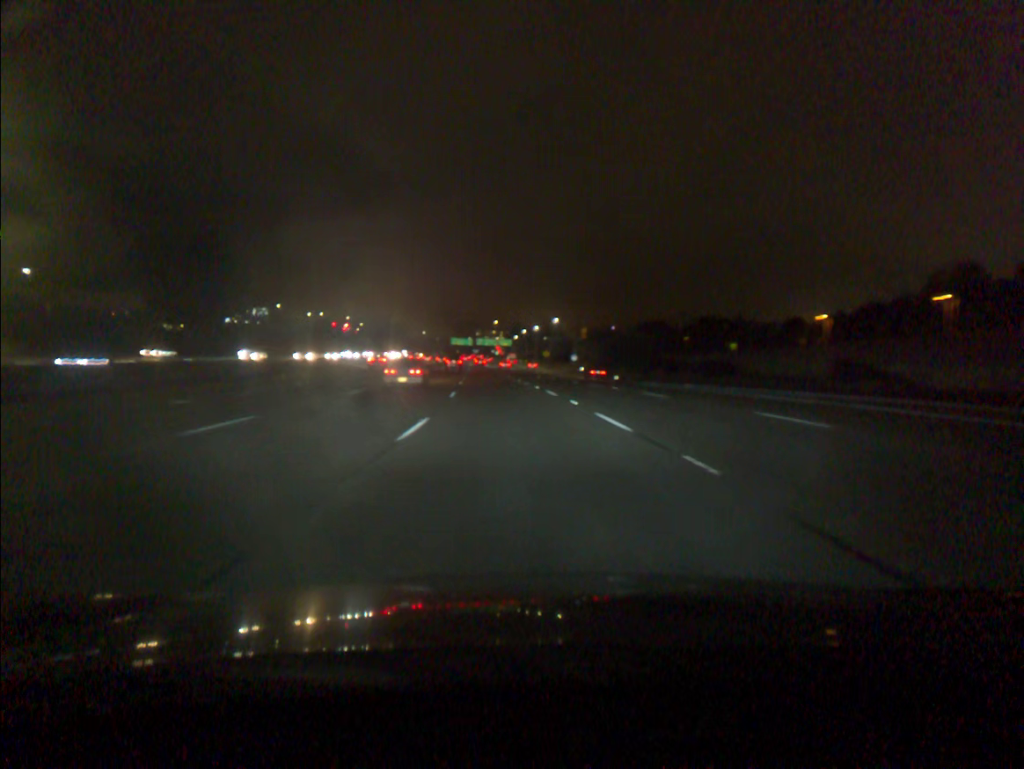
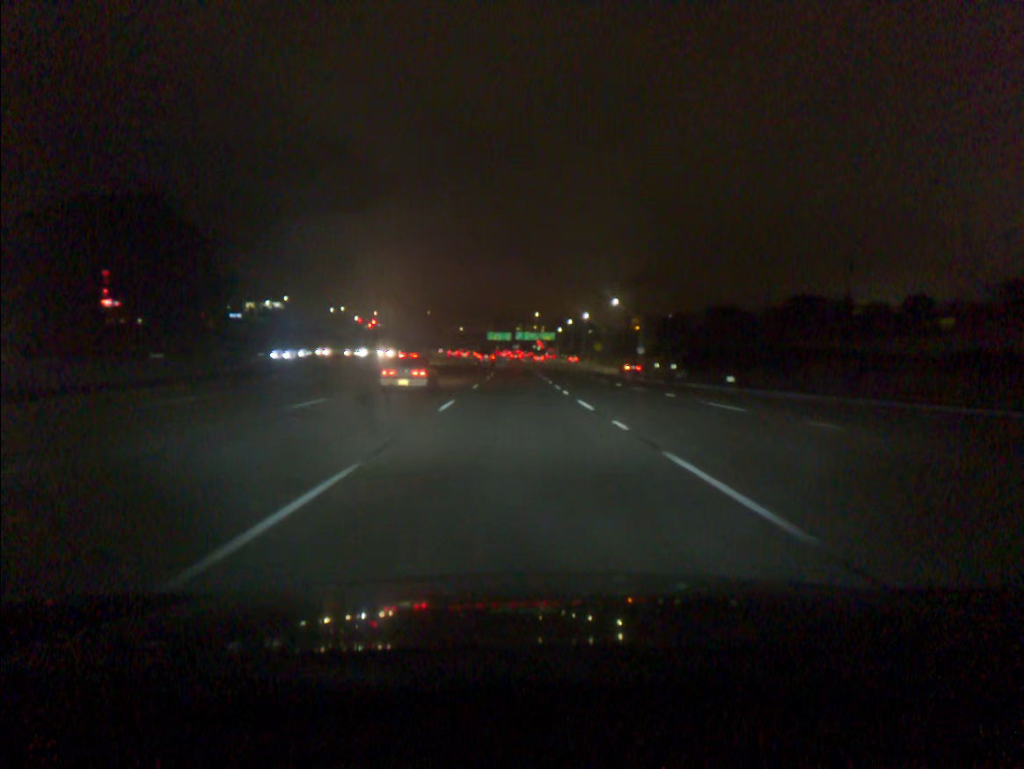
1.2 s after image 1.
(-1.0, +36.6) m; -3°
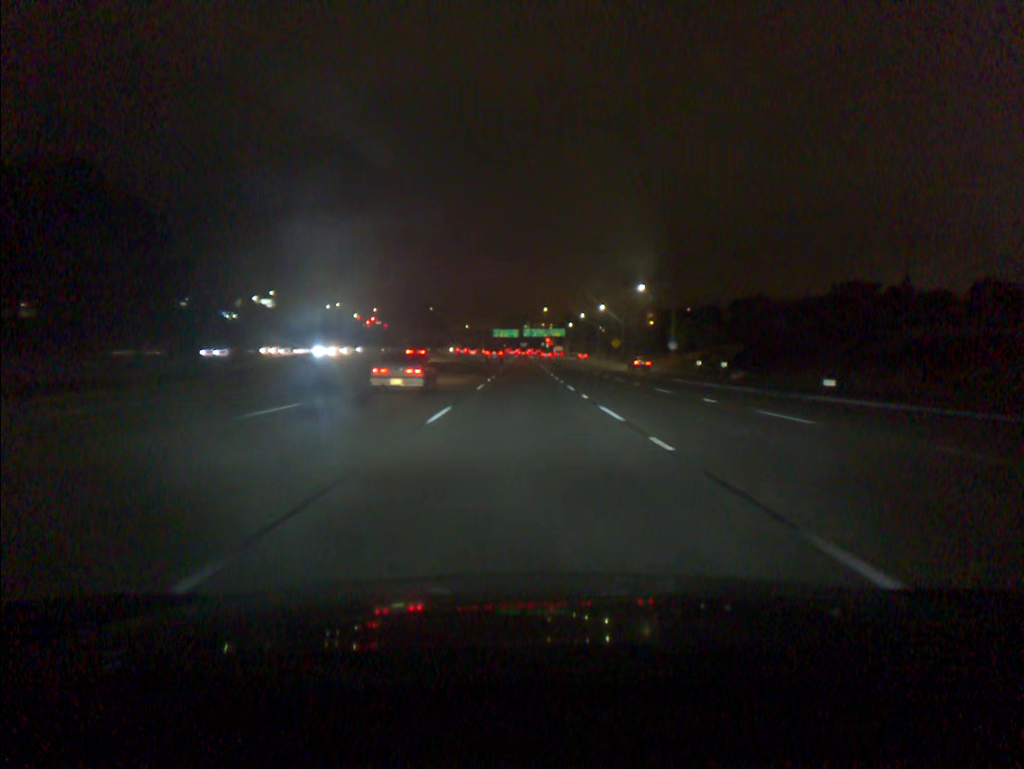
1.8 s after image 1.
(-0.1, +18.4) m; -1°
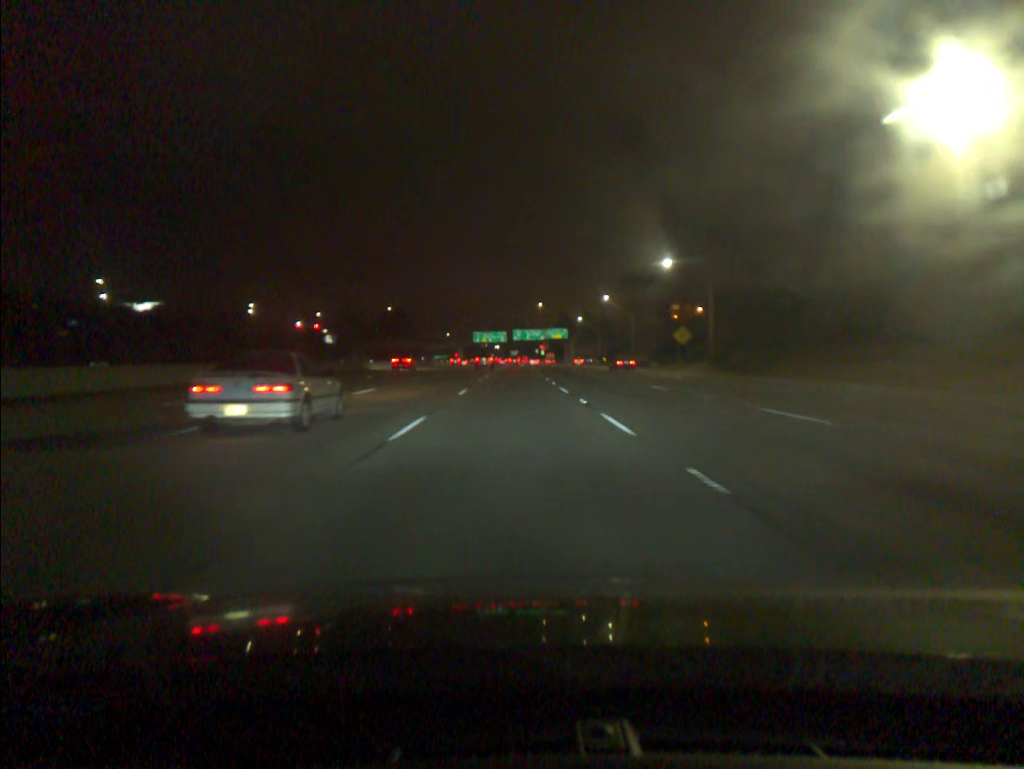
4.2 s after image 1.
(+0.5, +73.7) m; +1°
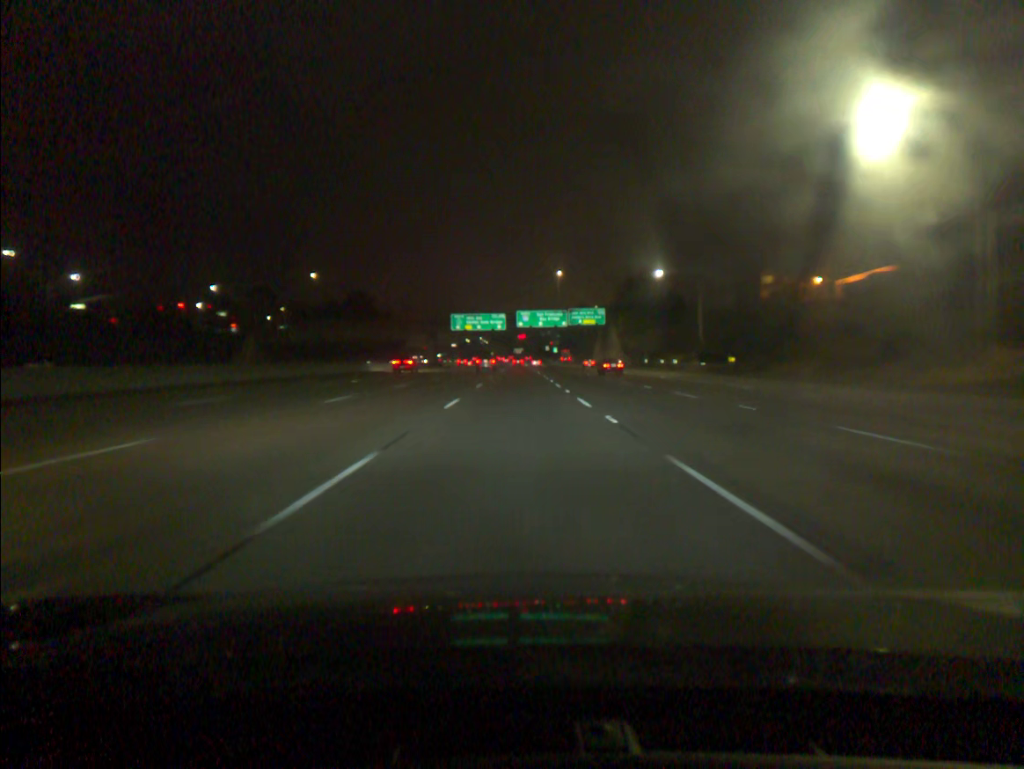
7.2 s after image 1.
(-0.6, +91.4) m; 0°
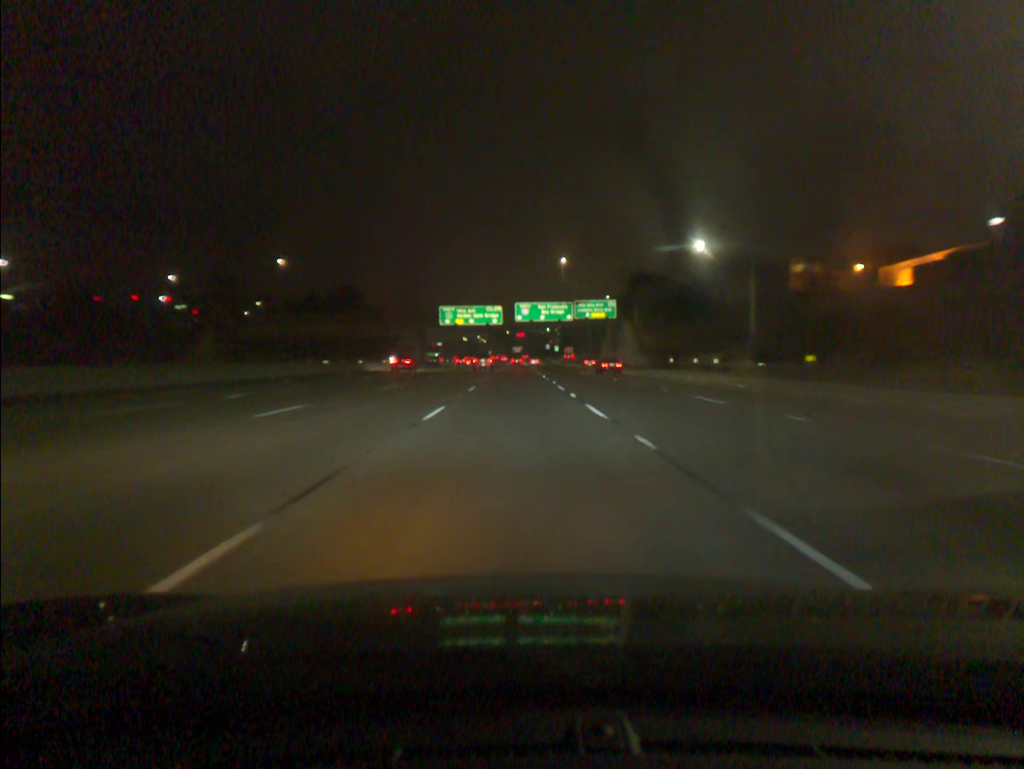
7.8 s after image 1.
(0.0, +18.2) m; 0°
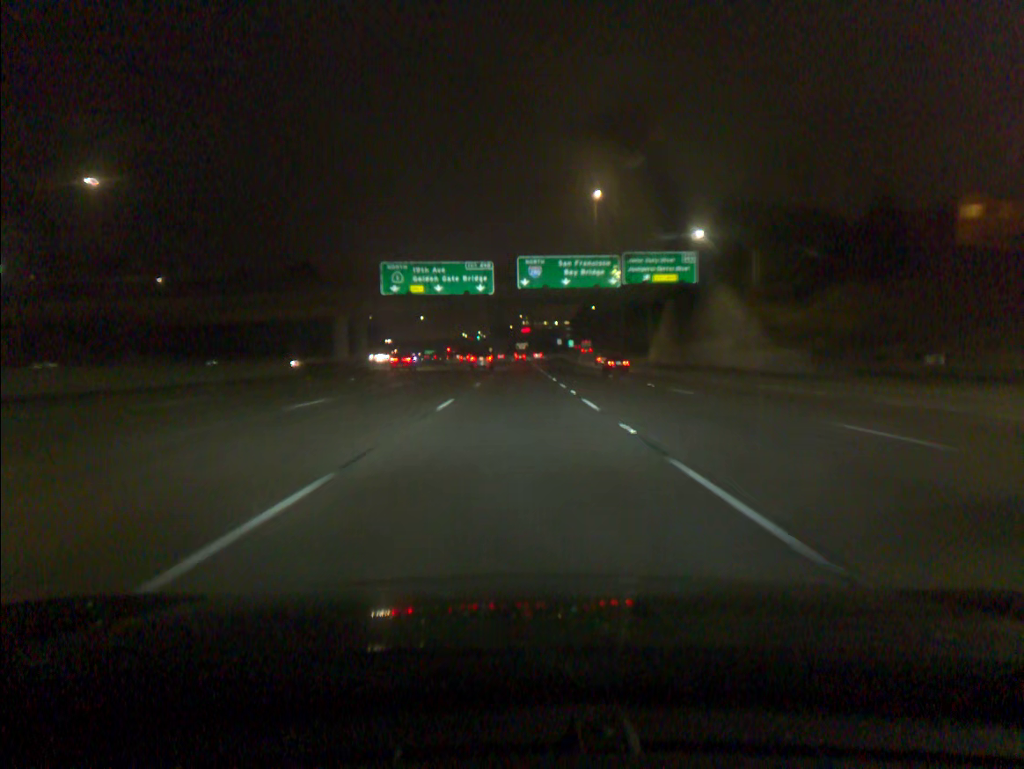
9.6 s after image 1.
(-0.1, +54.8) m; 0°
